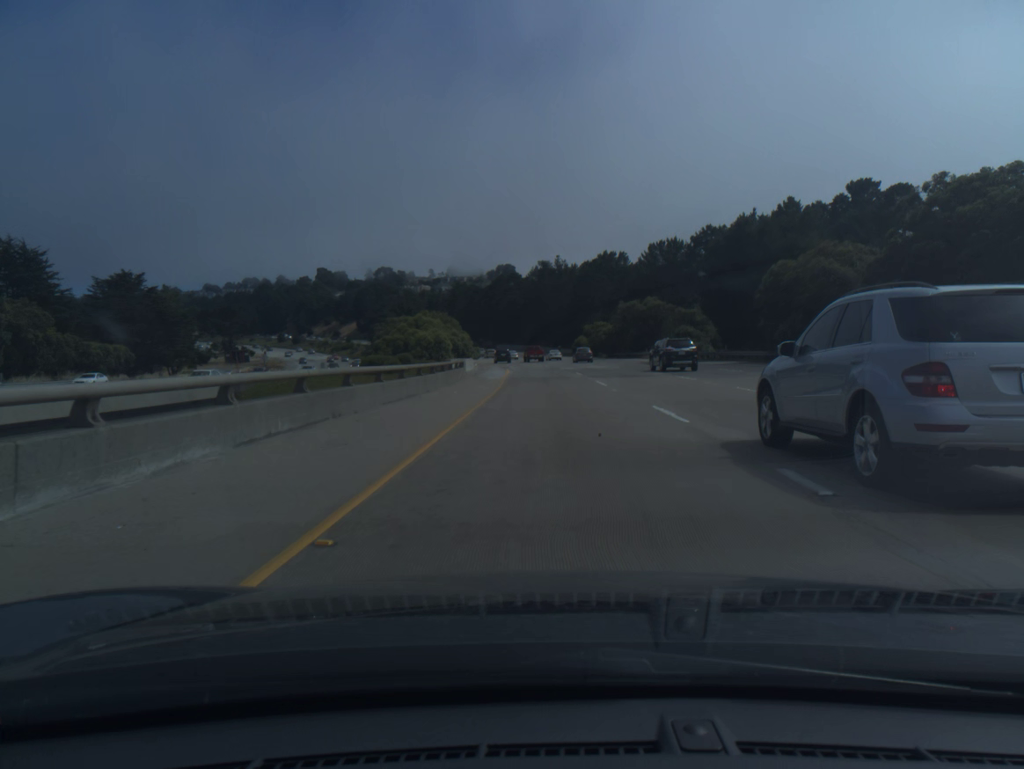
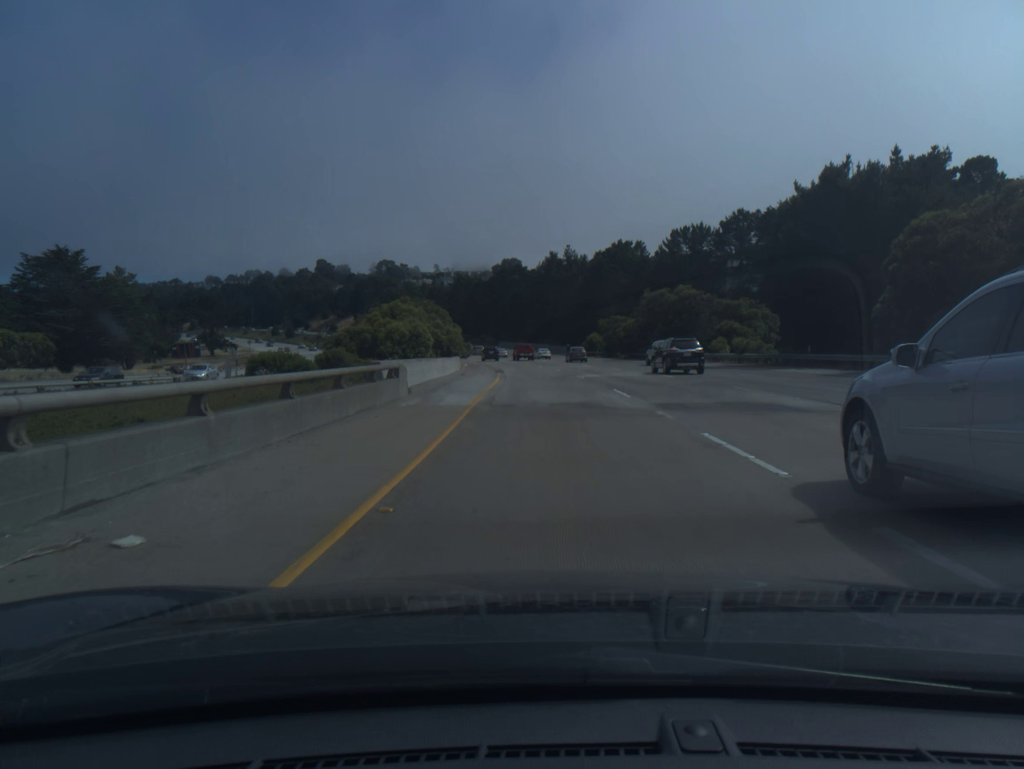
(0.0, +19.6) m; 0°
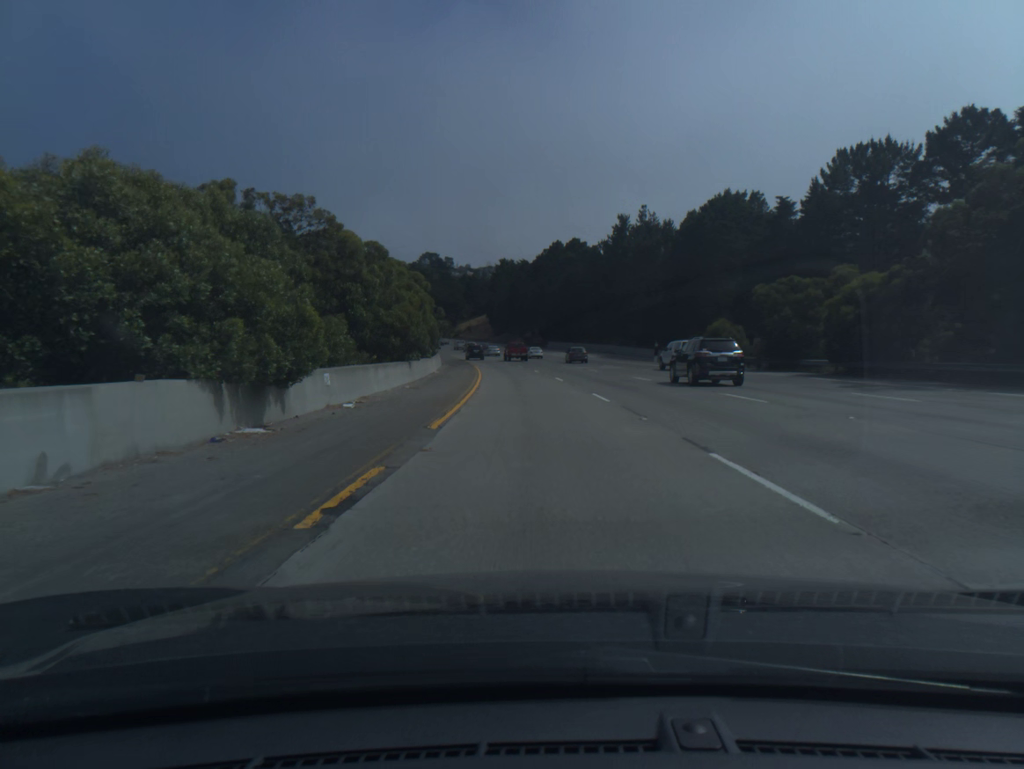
(-1.4, +58.6) m; -4°
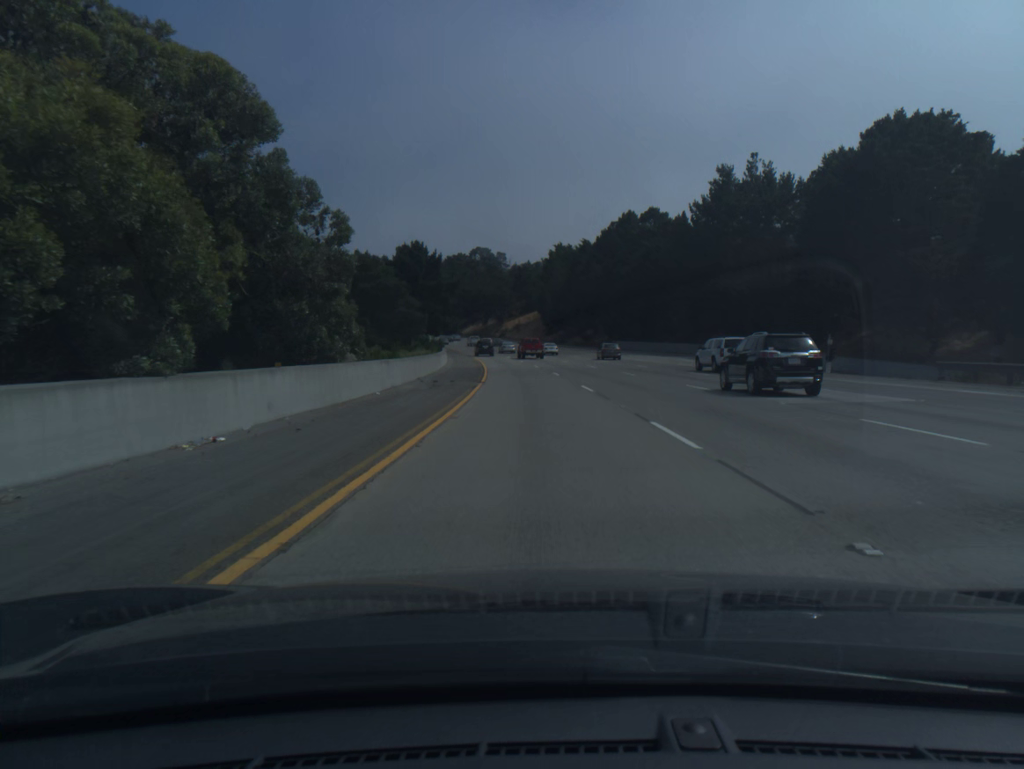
(-1.4, +39.0) m; -4°
